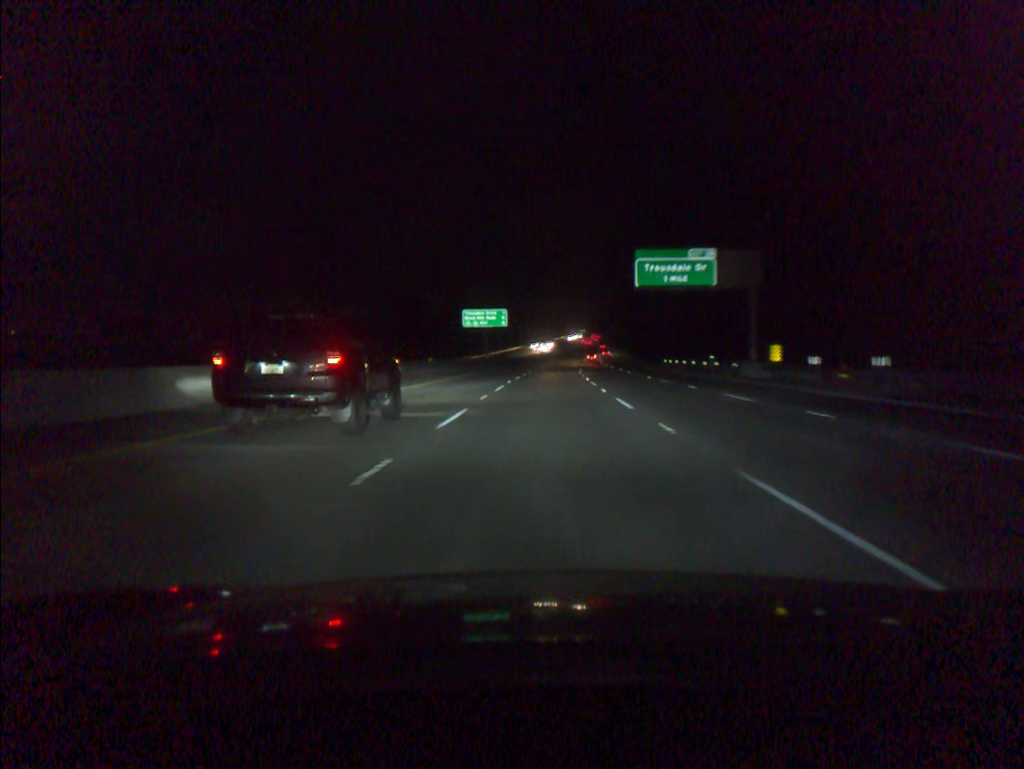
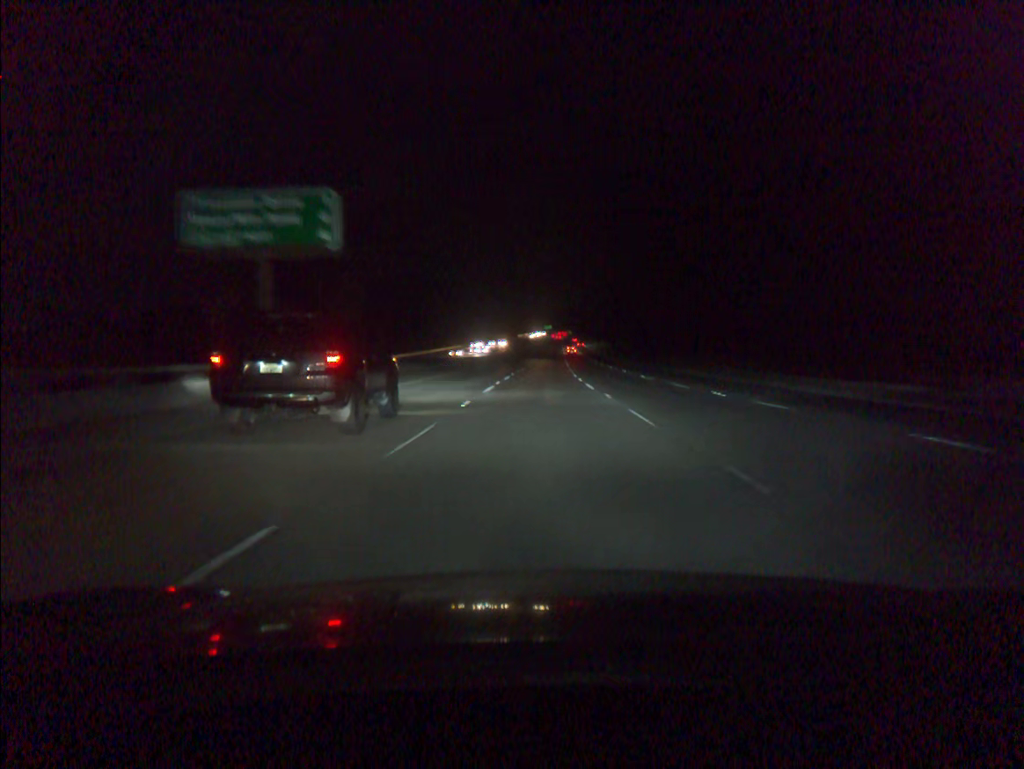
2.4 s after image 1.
(+2.0, +77.8) m; +3°
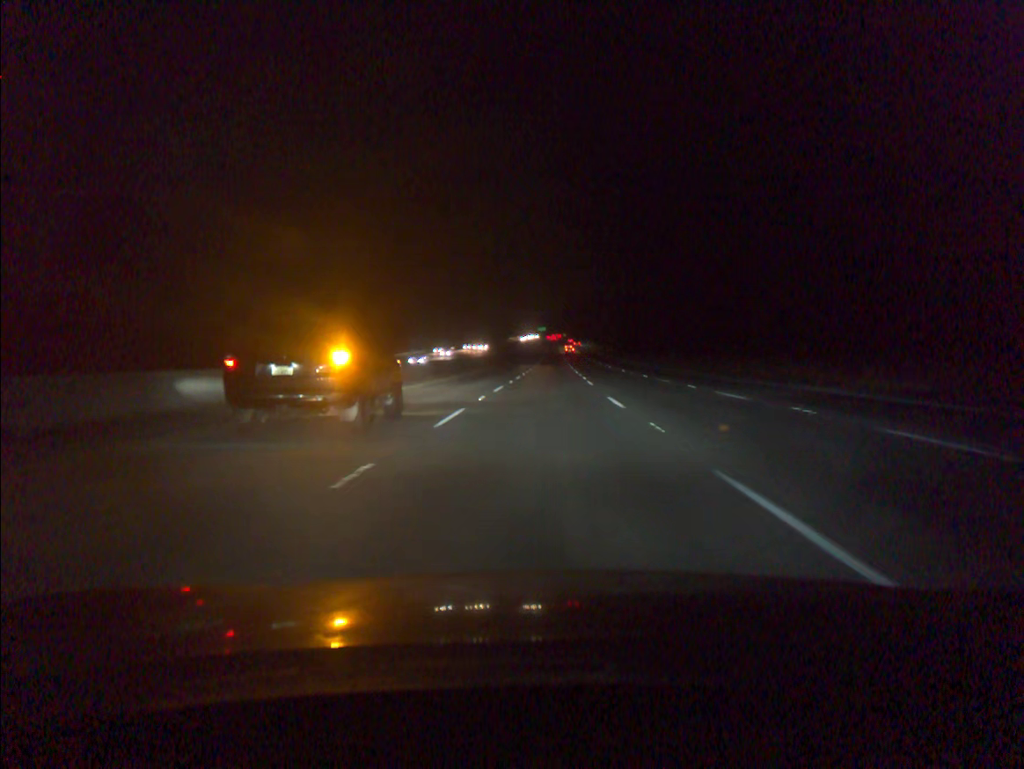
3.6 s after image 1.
(+0.2, +38.9) m; 0°
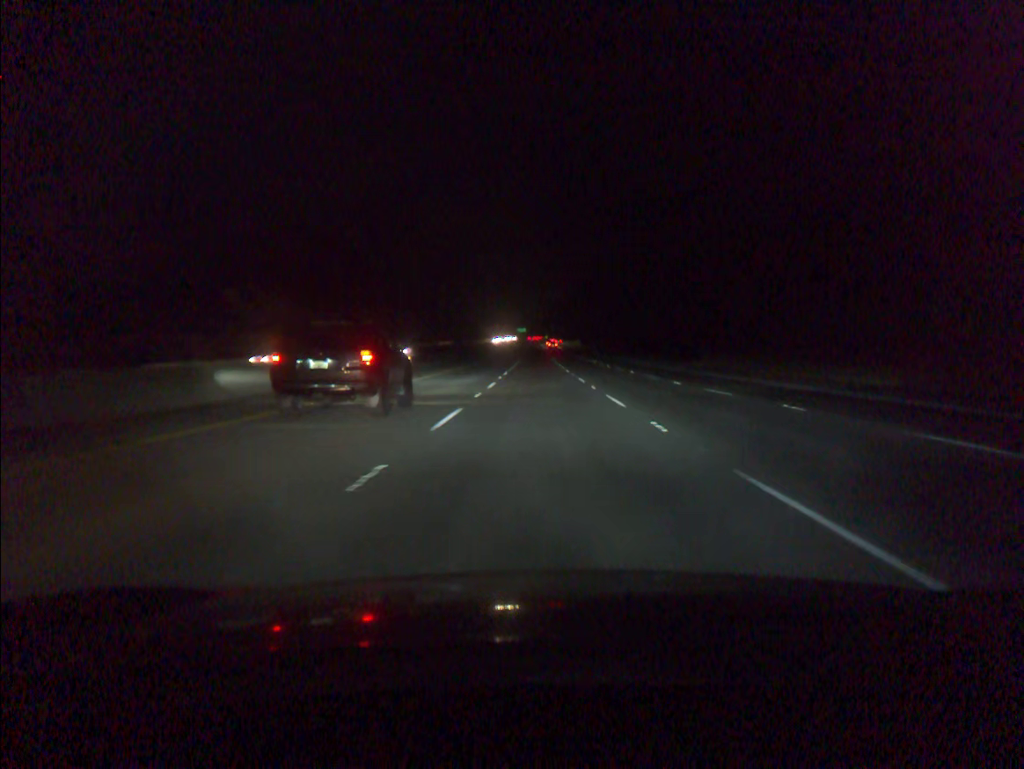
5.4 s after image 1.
(+0.7, +58.3) m; +2°
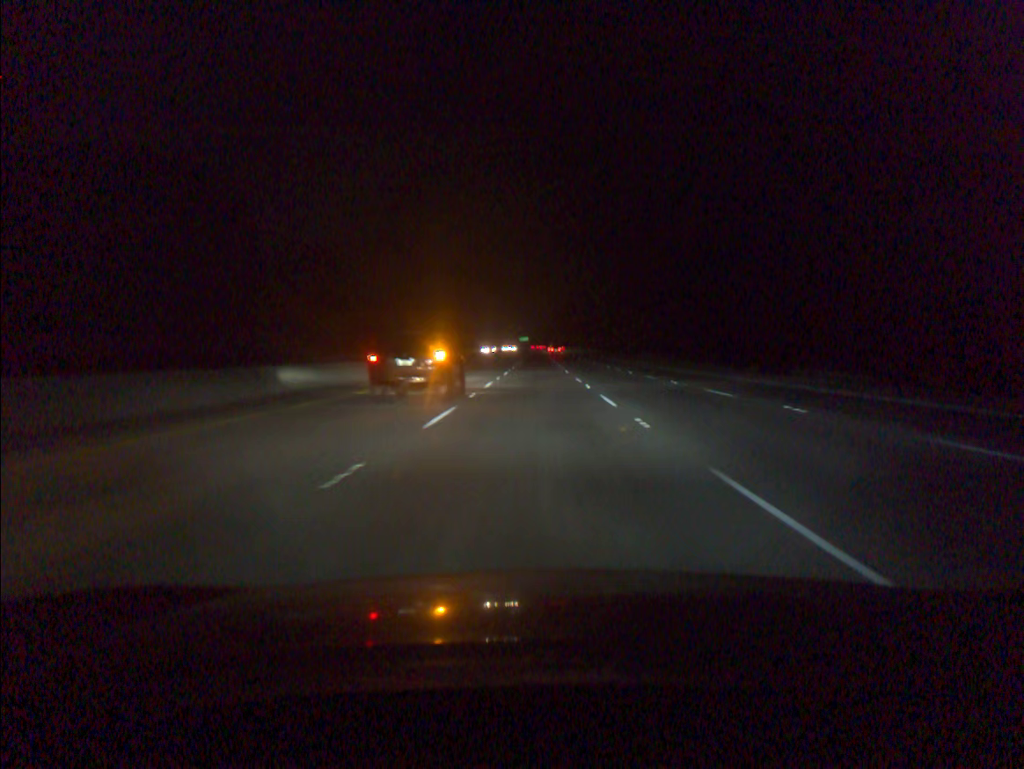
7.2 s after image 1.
(-0.1, +58.2) m; 0°
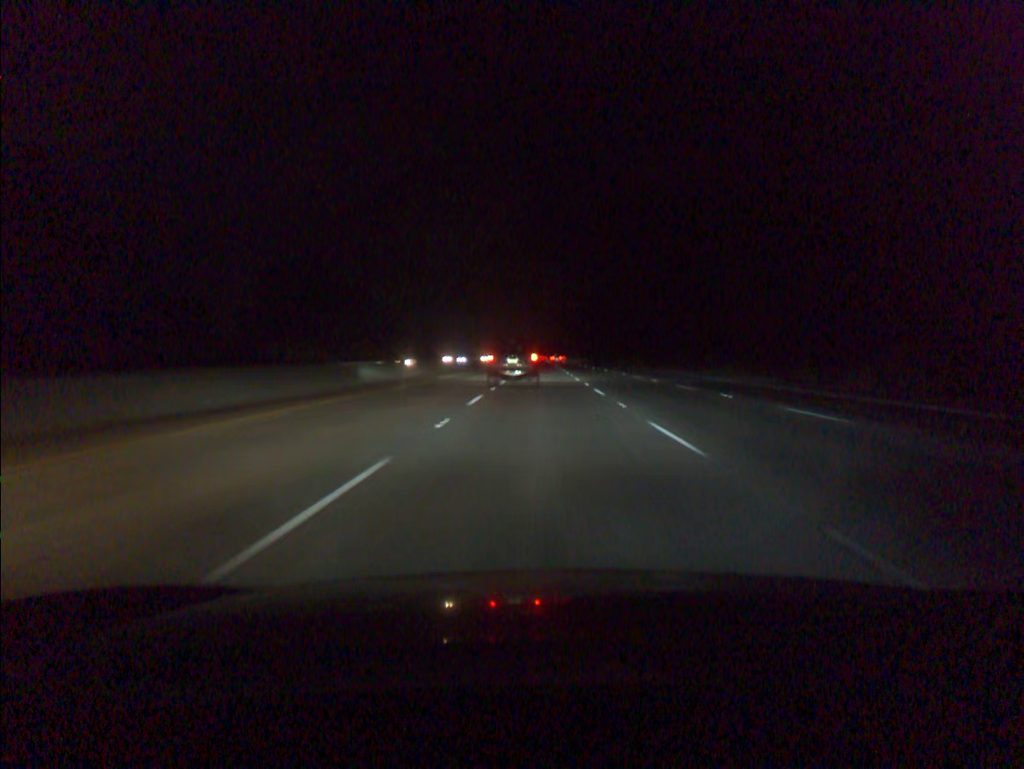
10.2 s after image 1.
(-0.3, +96.1) m; 0°
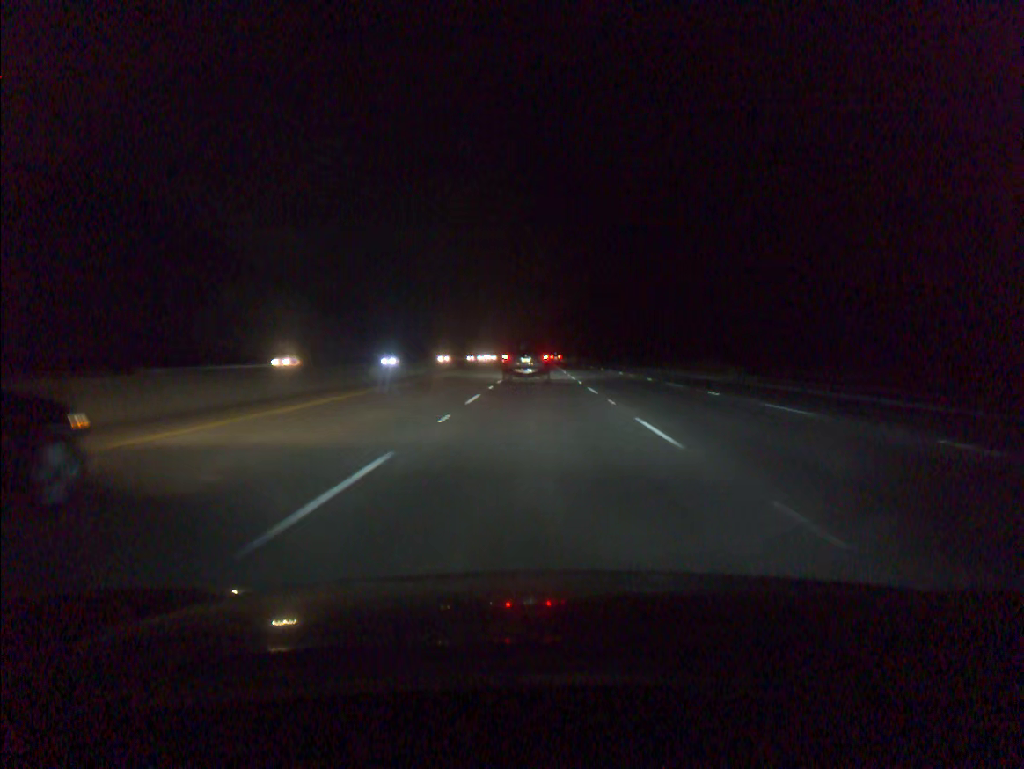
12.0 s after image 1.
(+0.1, +57.3) m; 0°
